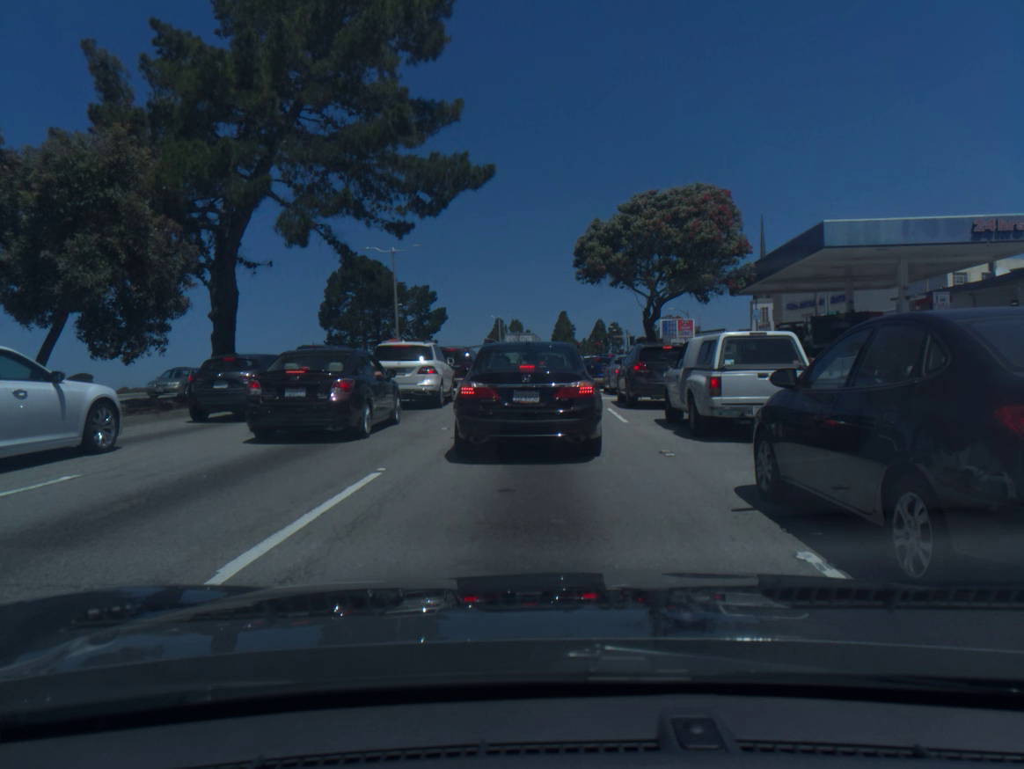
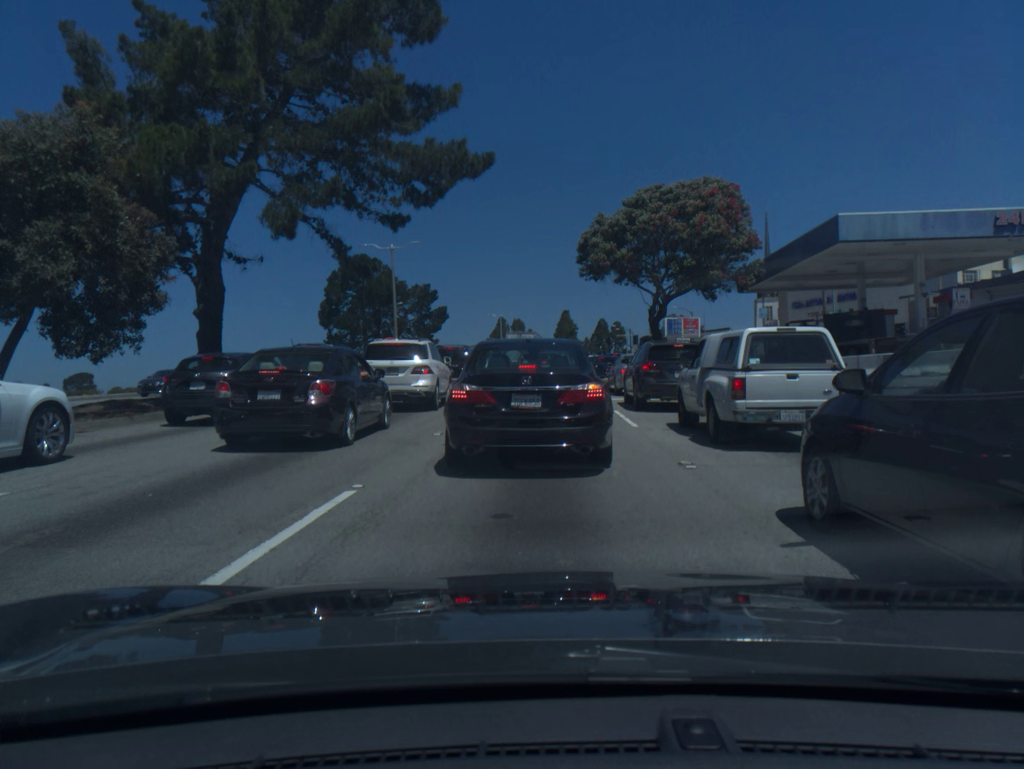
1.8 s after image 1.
(0.0, +1.2) m; 0°
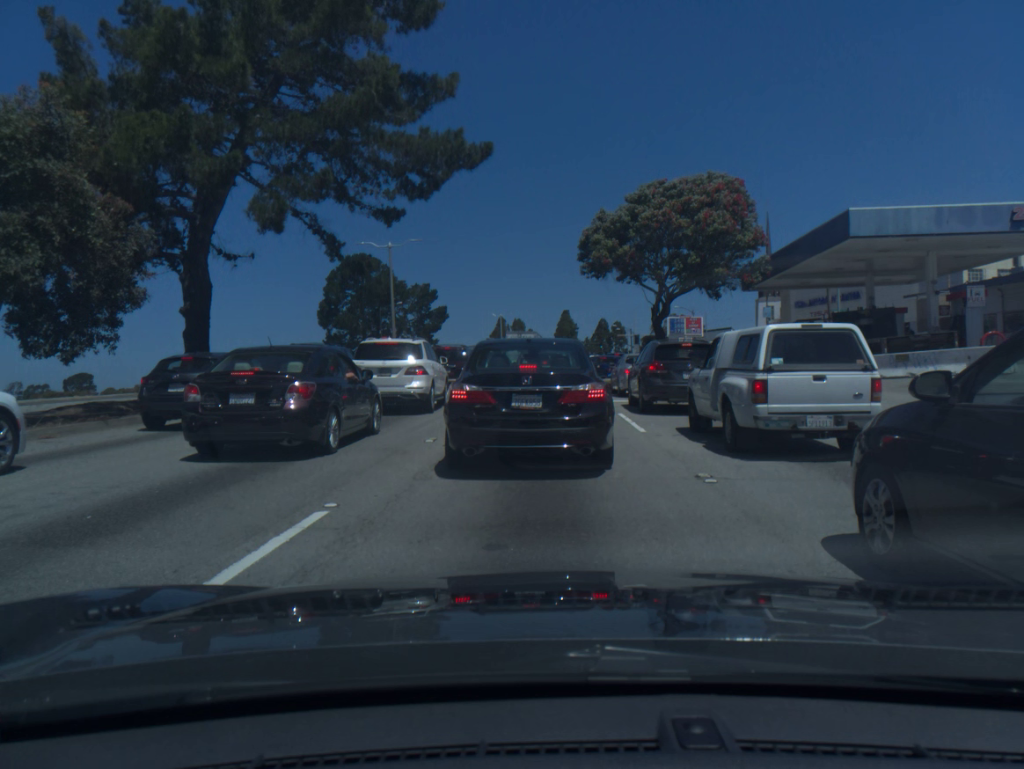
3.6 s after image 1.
(0.0, +0.9) m; 0°
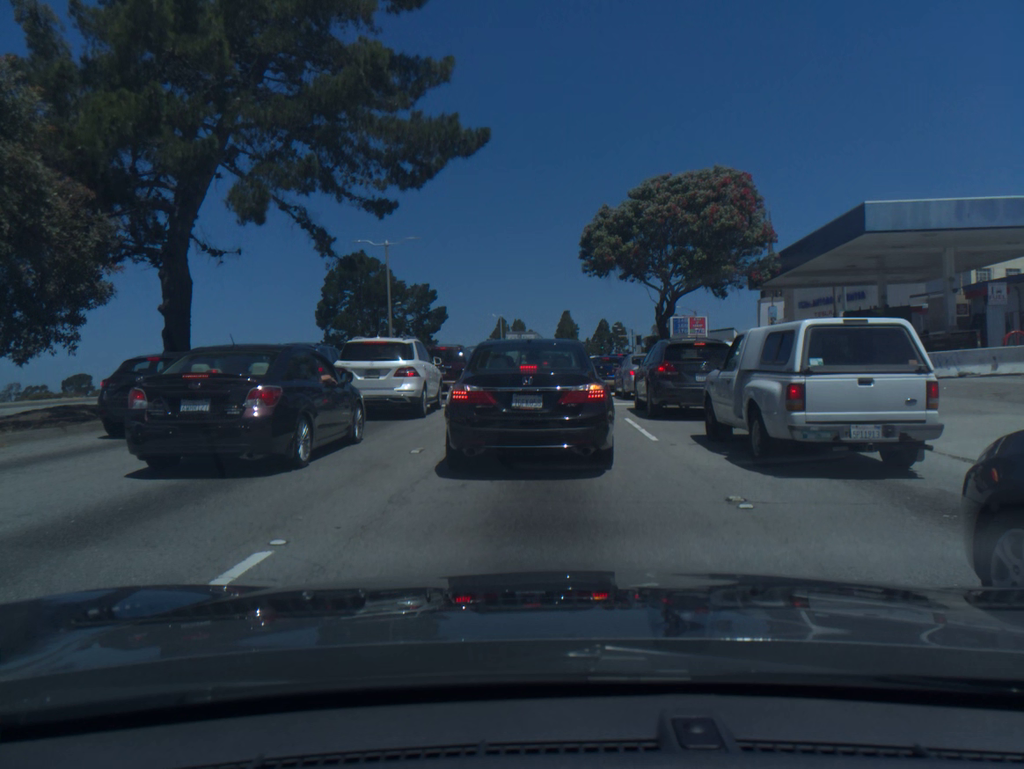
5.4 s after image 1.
(-0.1, +1.3) m; 0°
